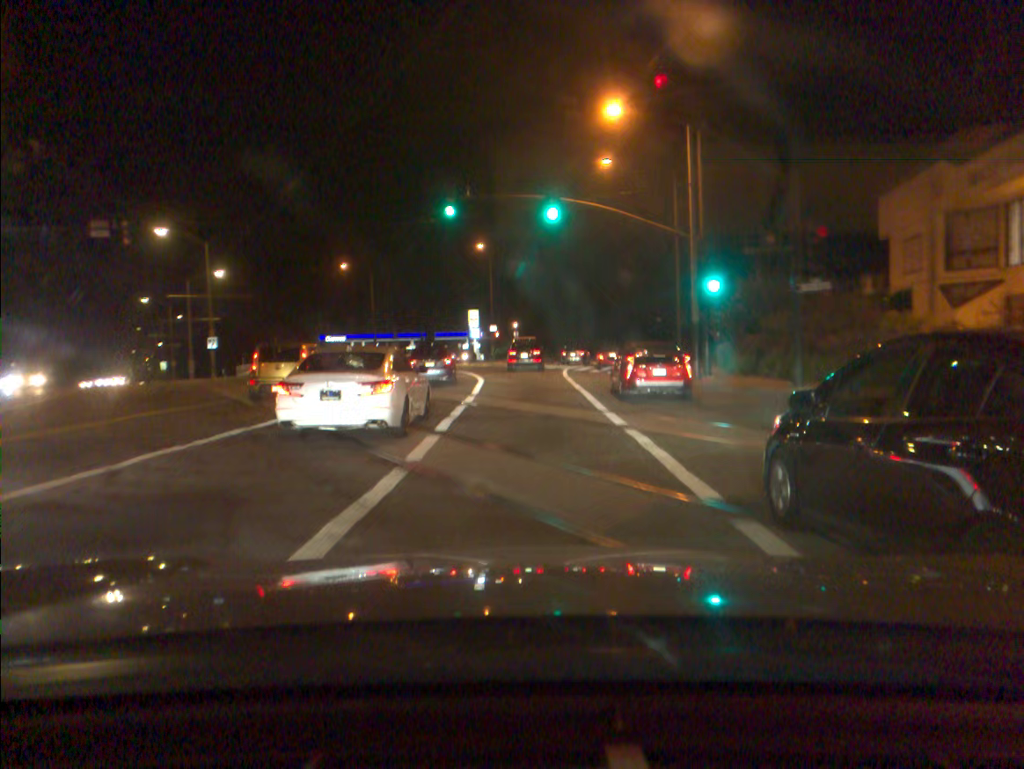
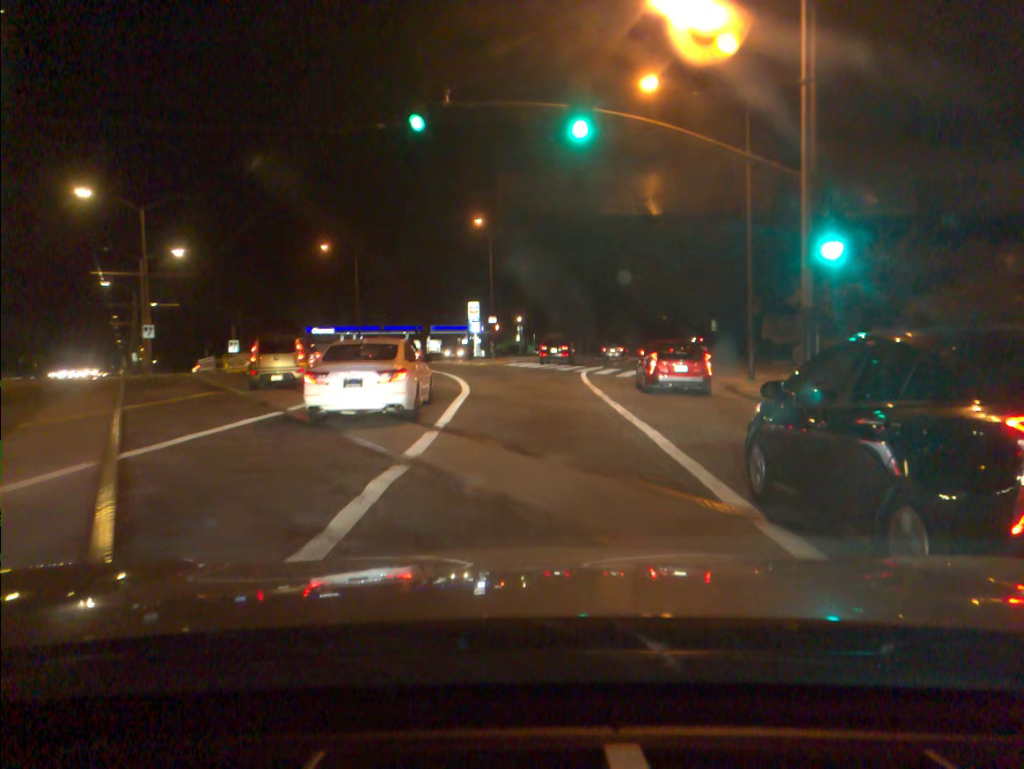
(0.0, +10.5) m; 0°
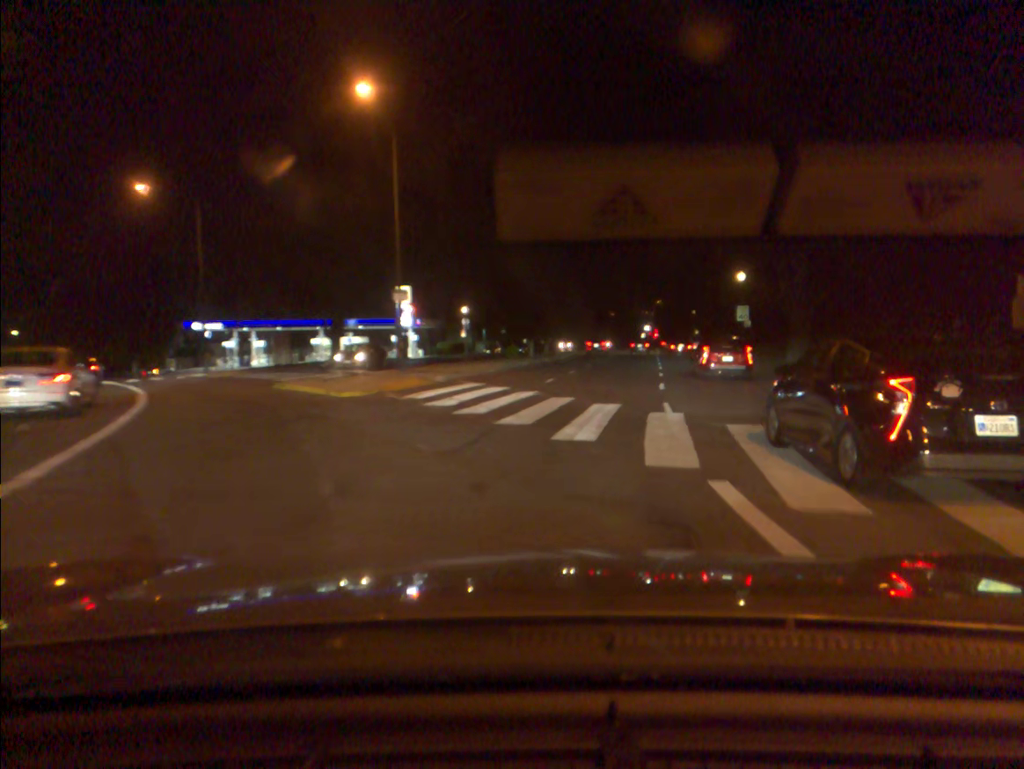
(+0.4, +28.4) m; +4°
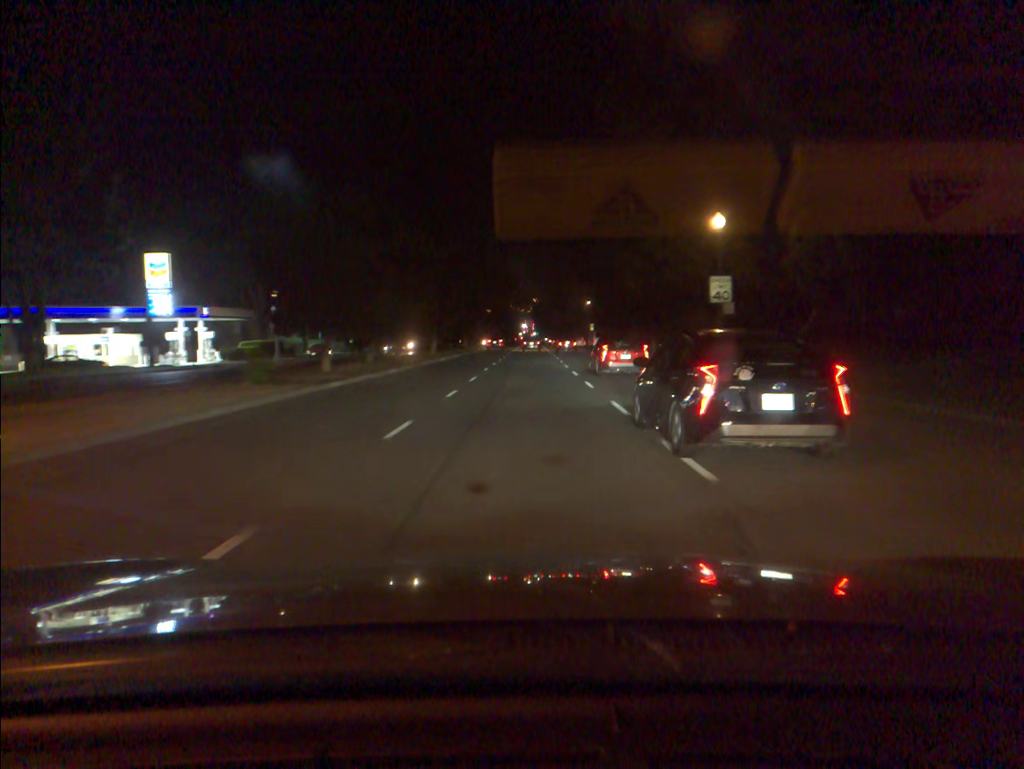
(+3.2, +29.1) m; +9°
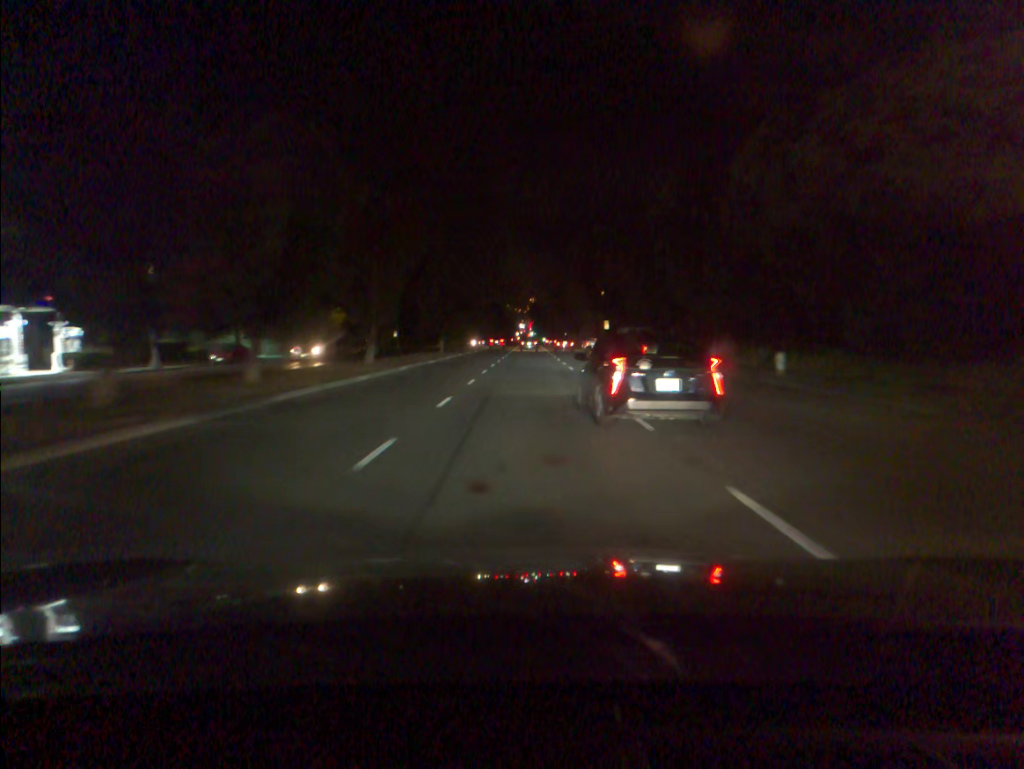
(+0.1, +24.6) m; 0°
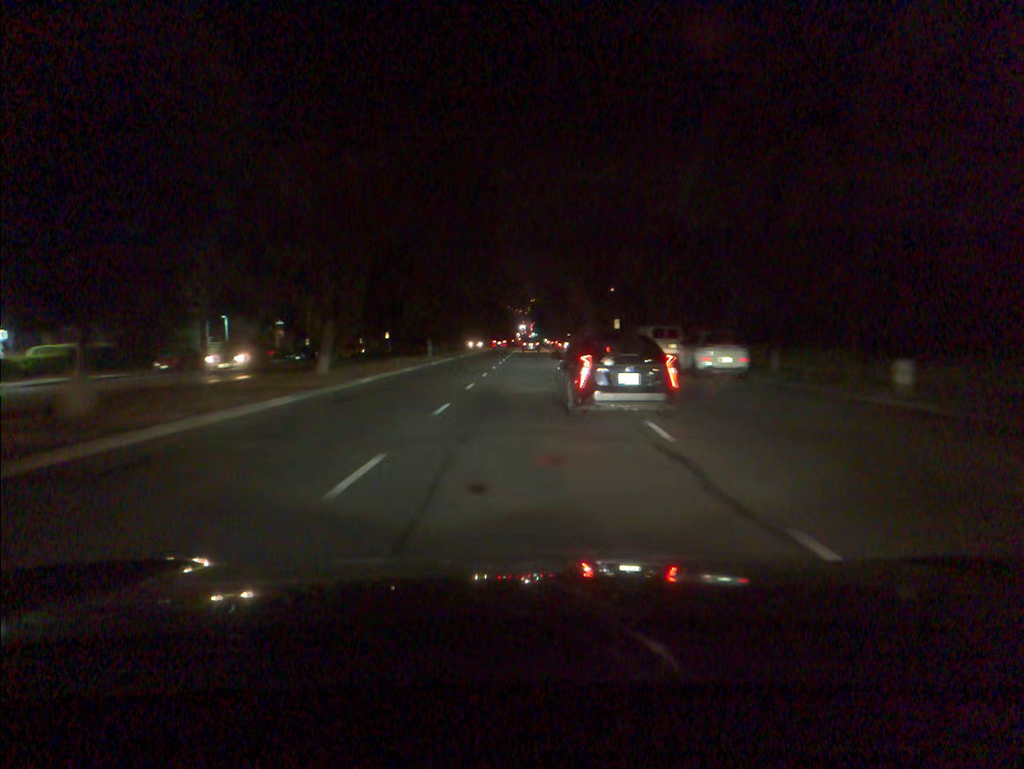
(0.0, +8.6) m; 0°
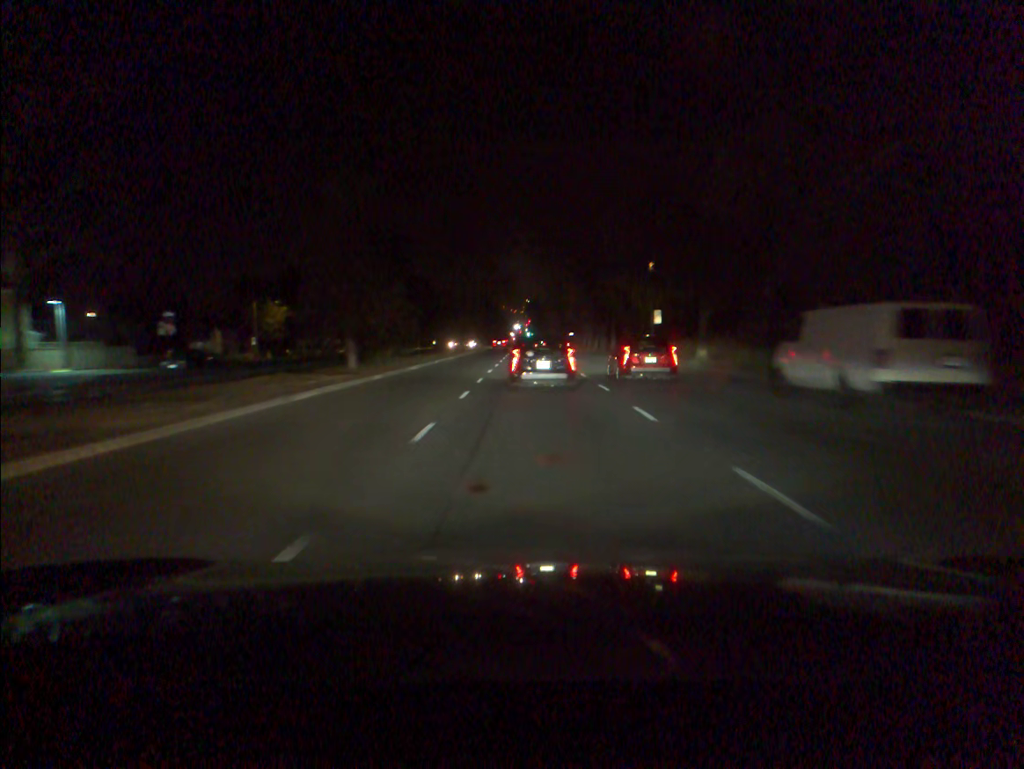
(-0.1, +26.3) m; 0°
